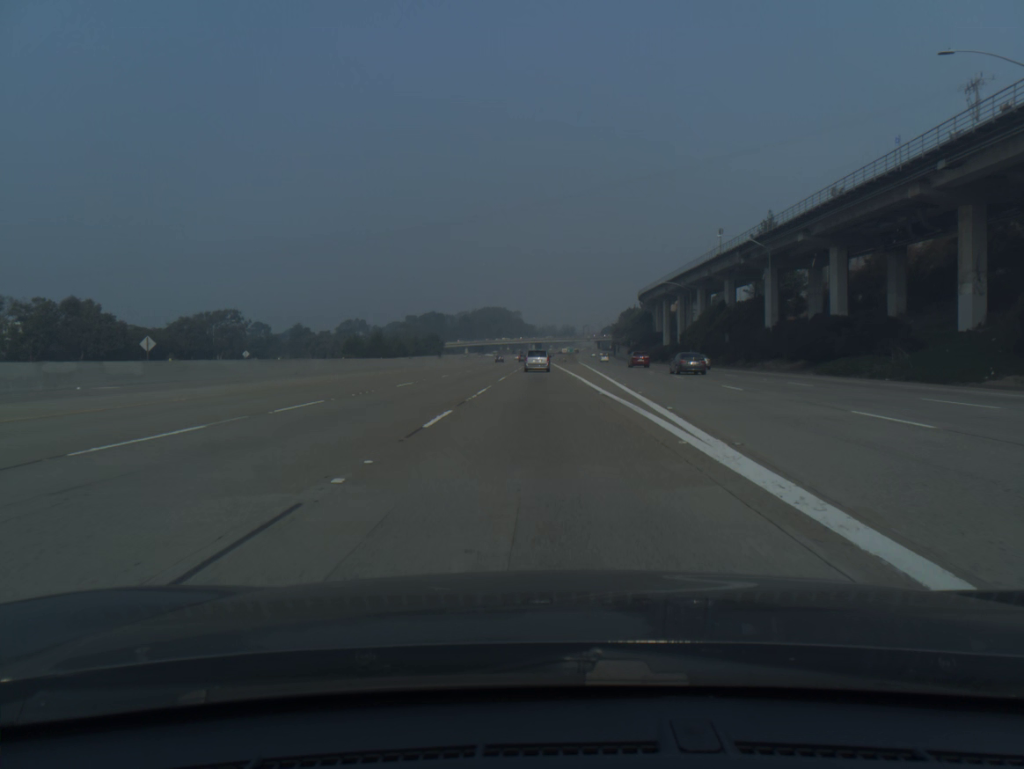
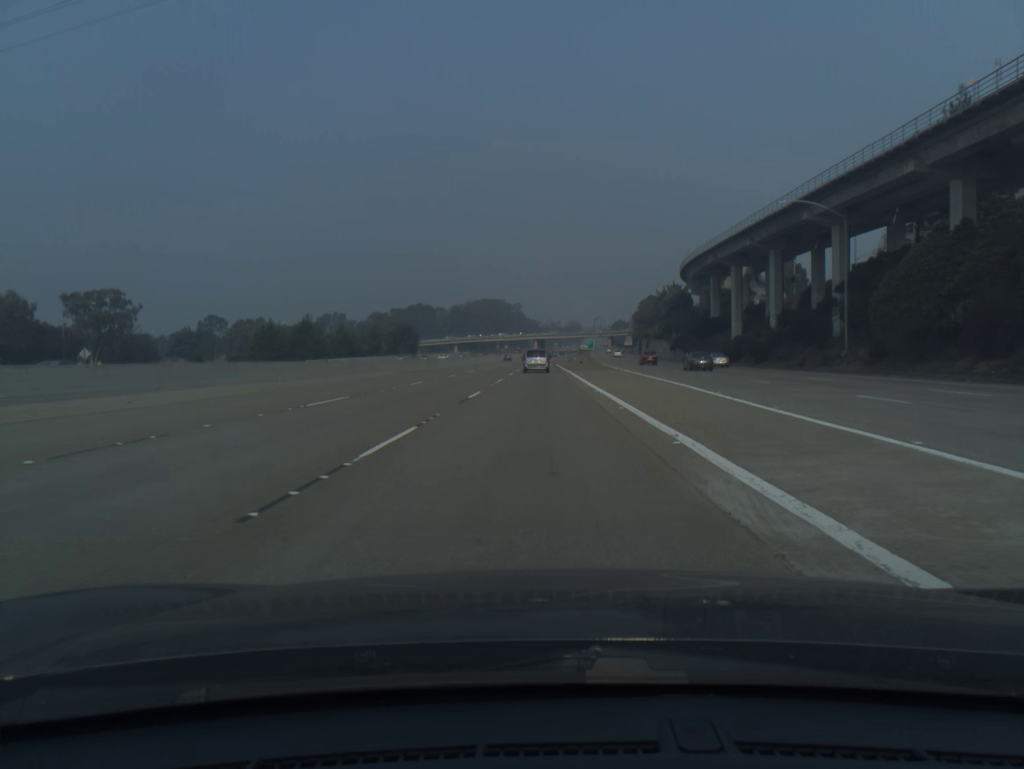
(+0.1, +65.3) m; 0°
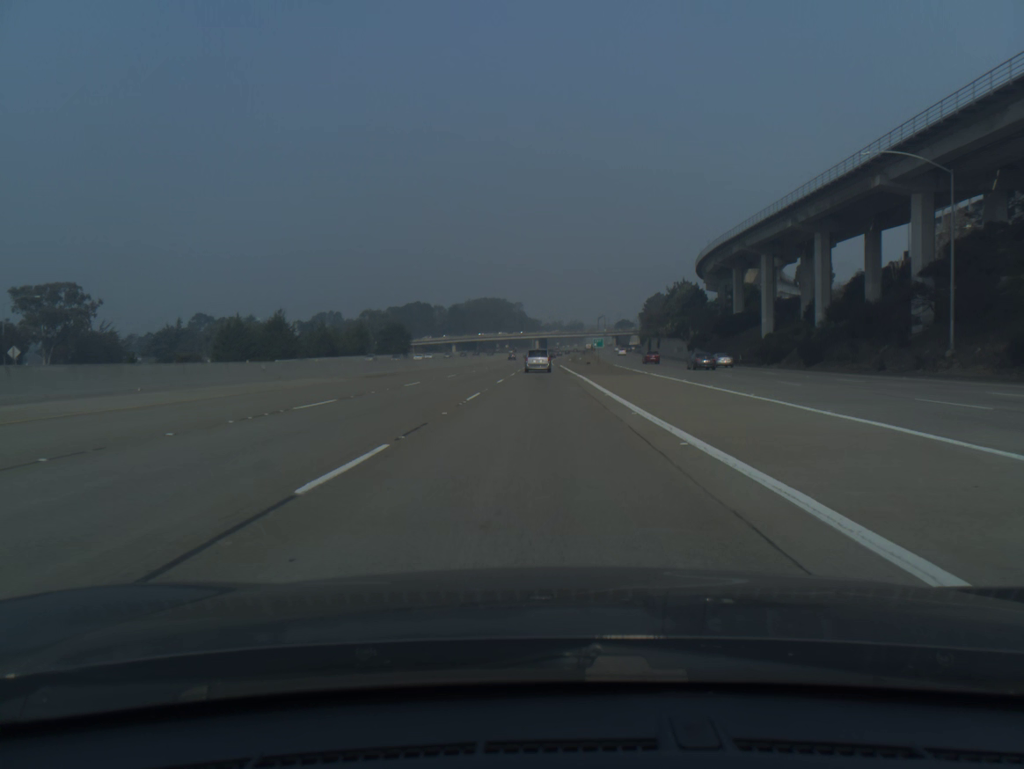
(0.0, +16.3) m; 0°
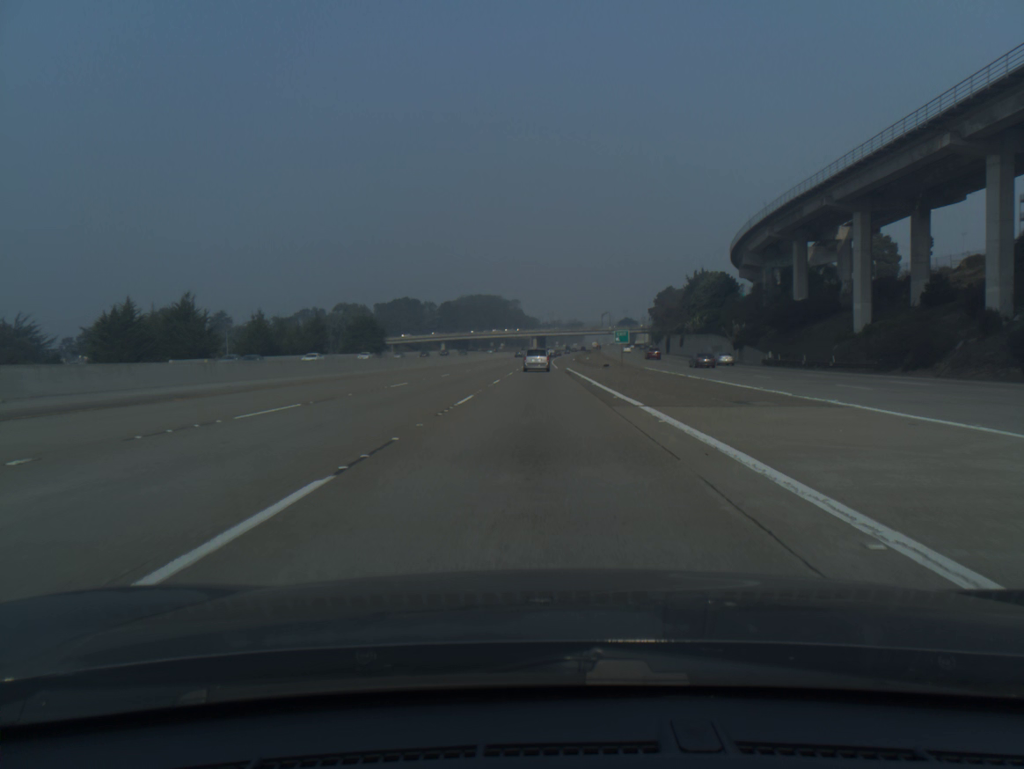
(0.0, +32.4) m; 0°
